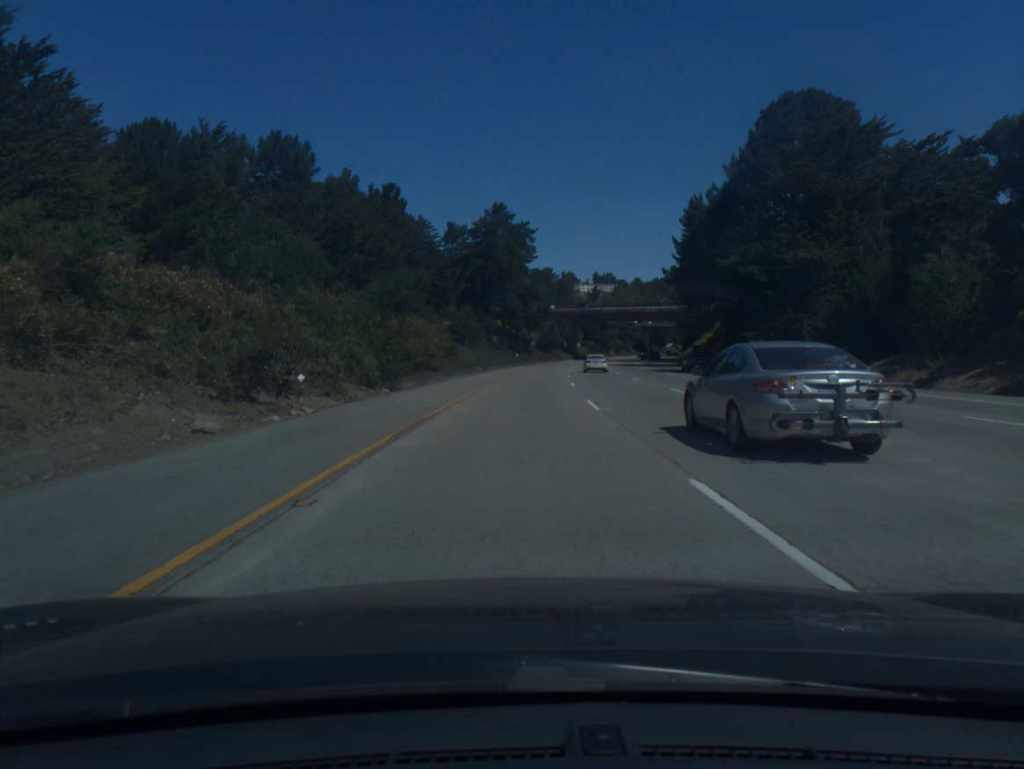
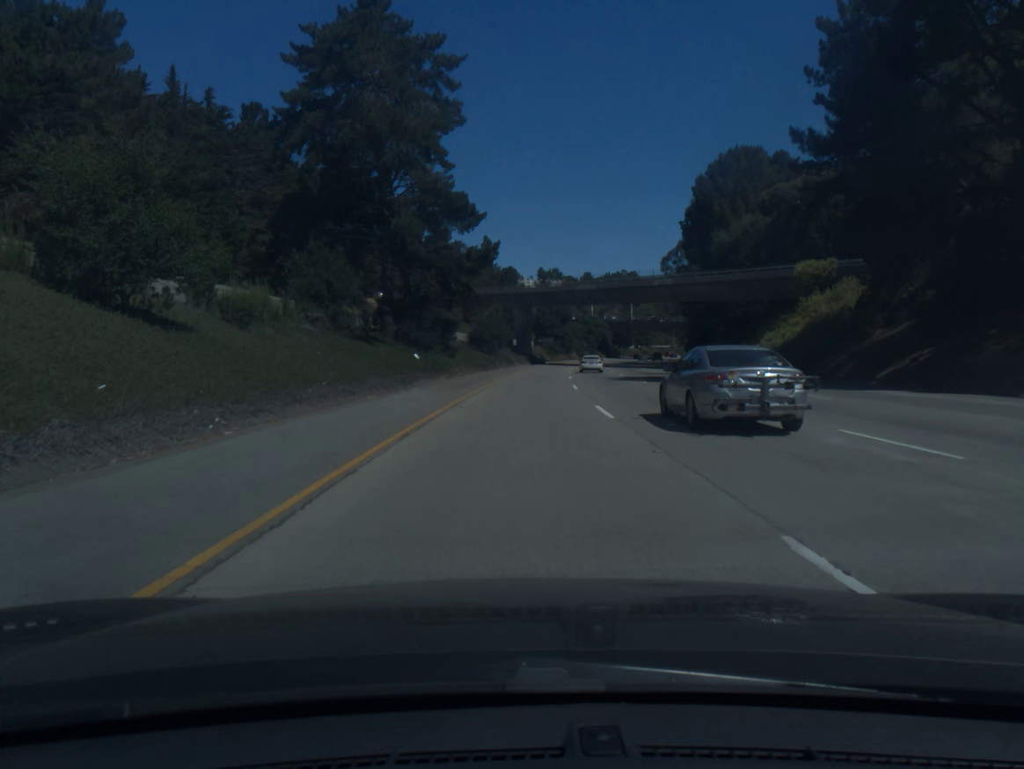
(+2.2, +61.0) m; +4°
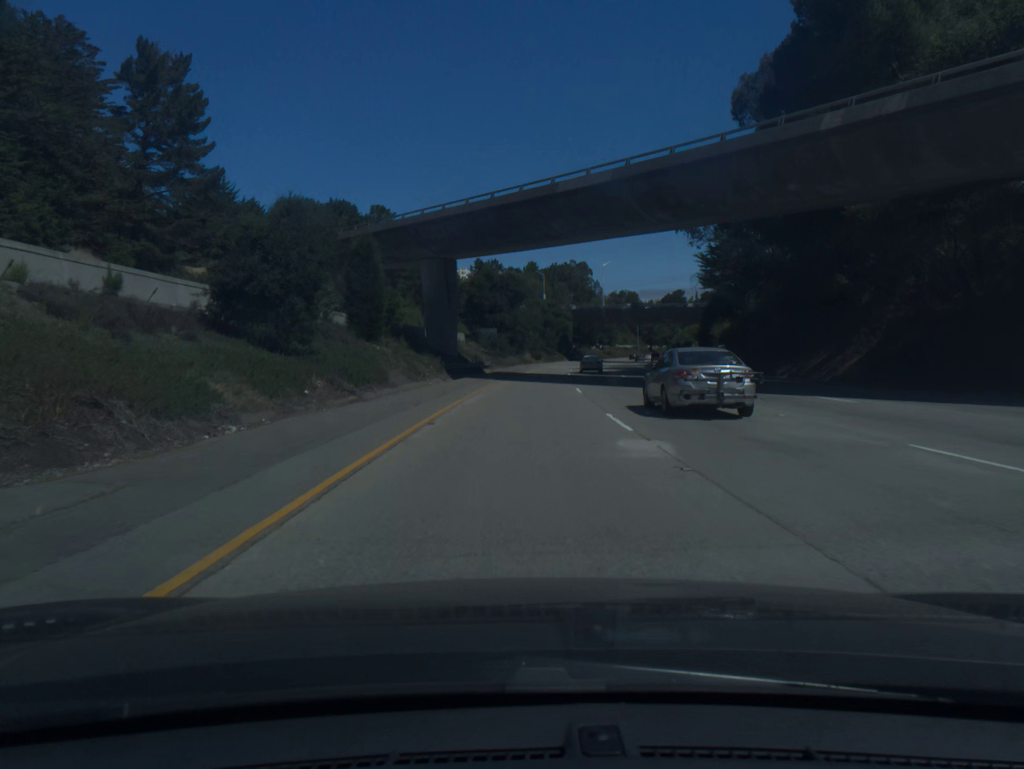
(+2.2, +61.1) m; +4°
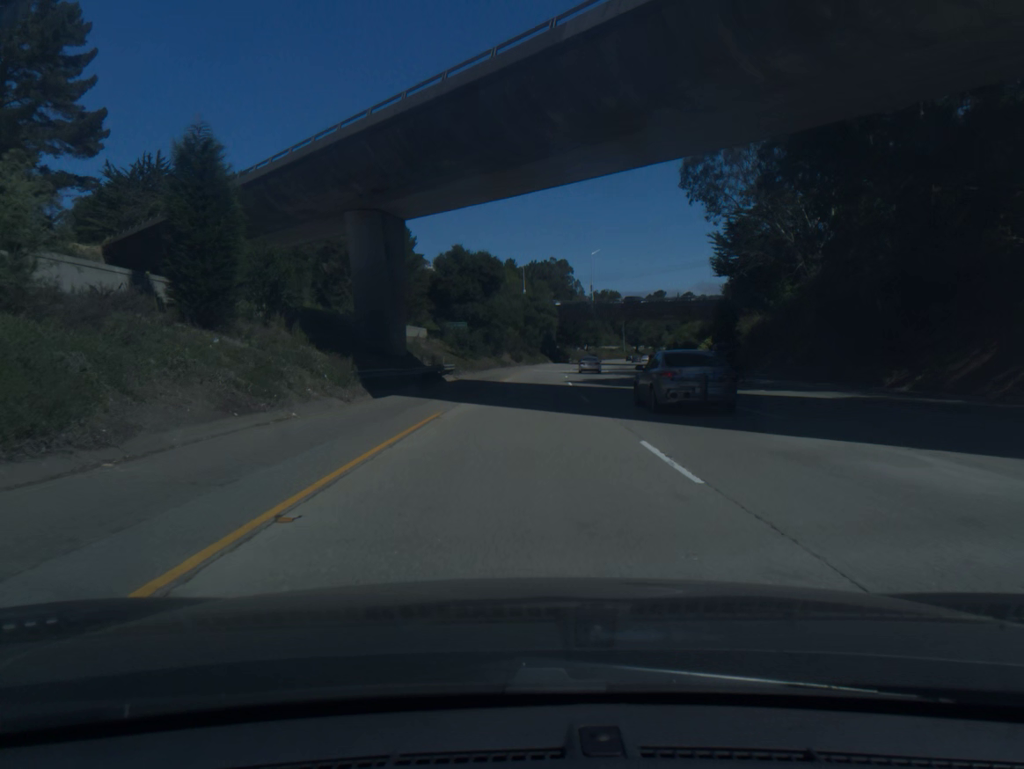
(+0.3, +20.4) m; +2°
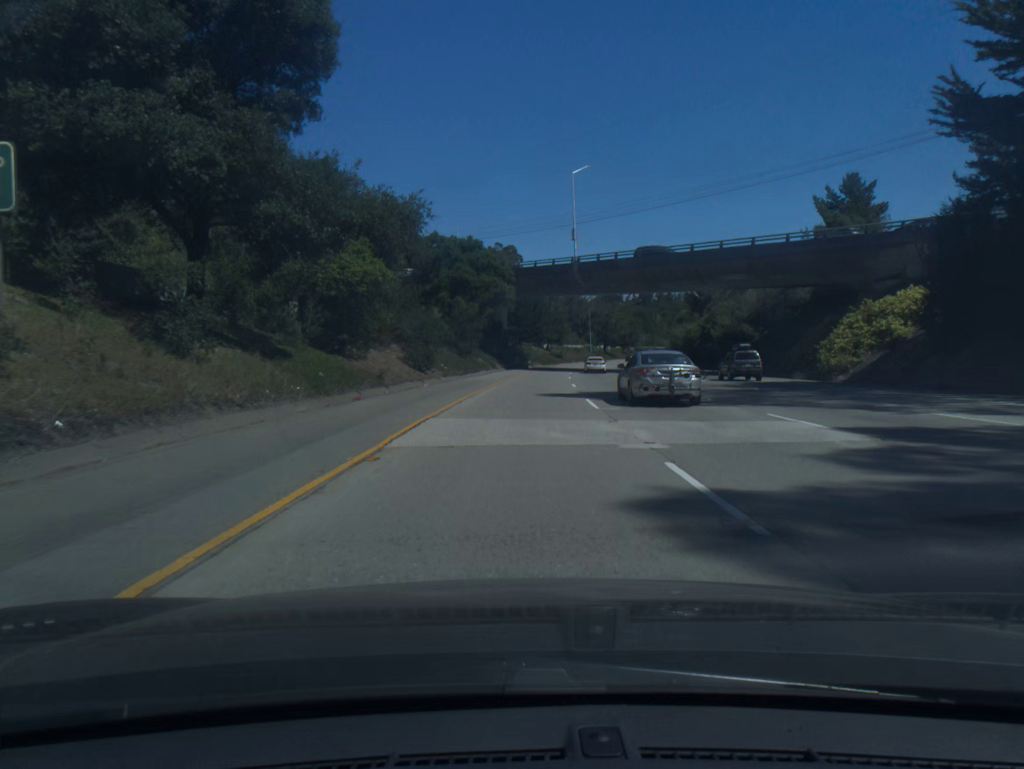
(+2.2, +61.3) m; +4°
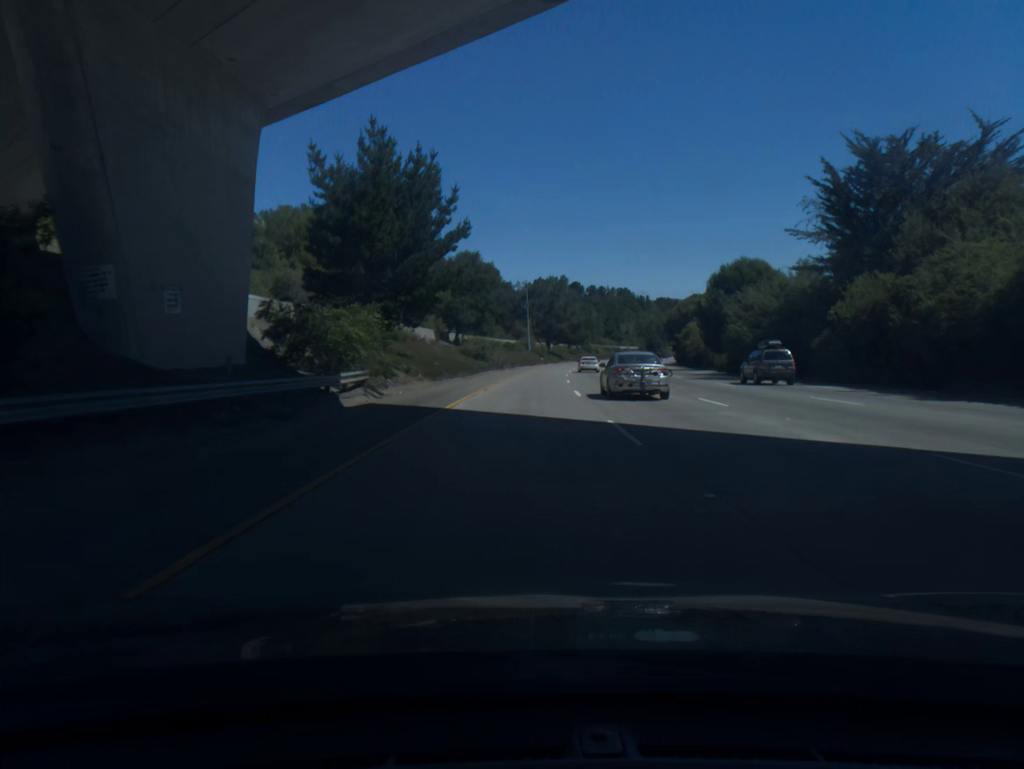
(+4.4, +81.6) m; +6°
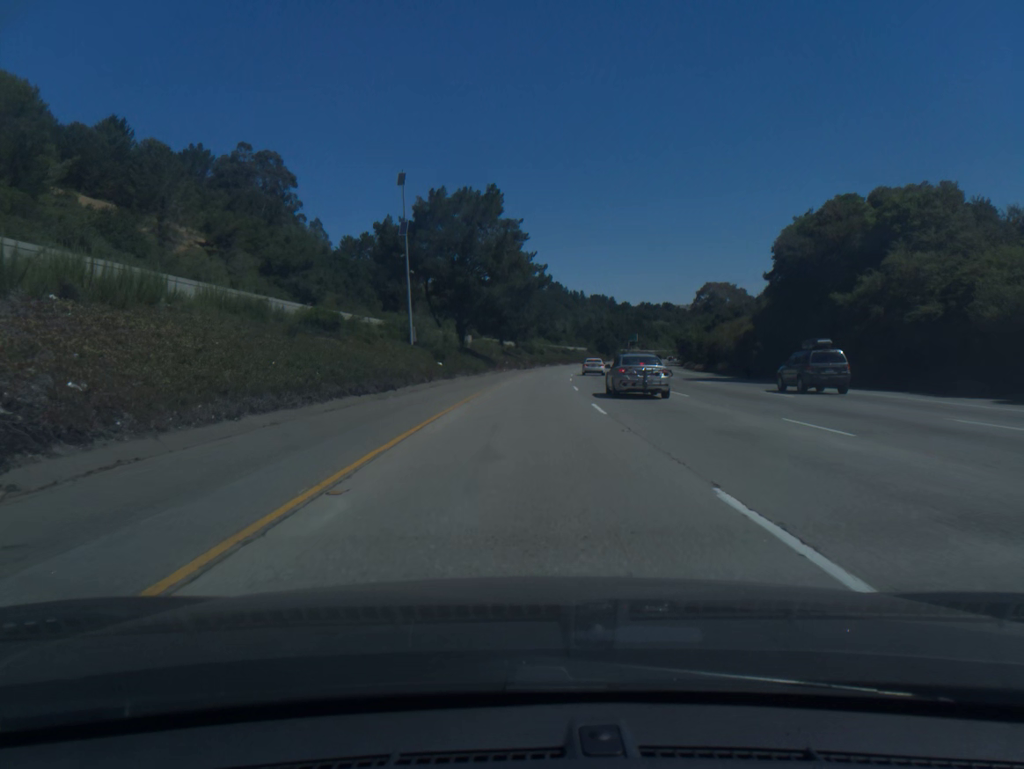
(+4.0, +81.3) m; +6°
